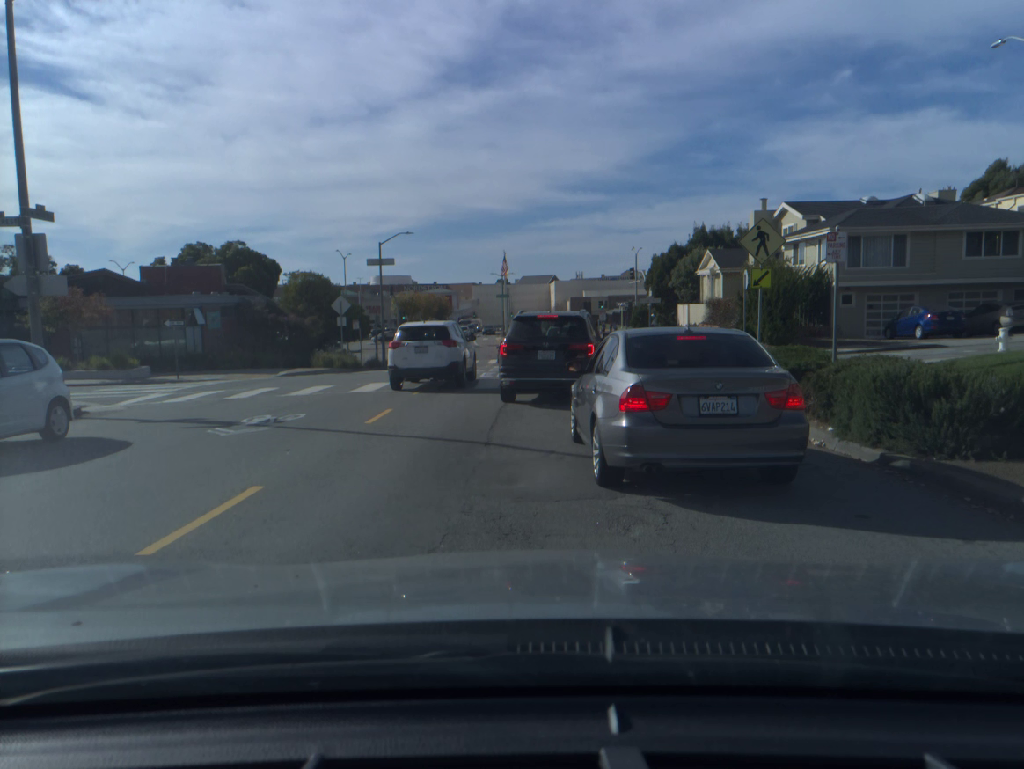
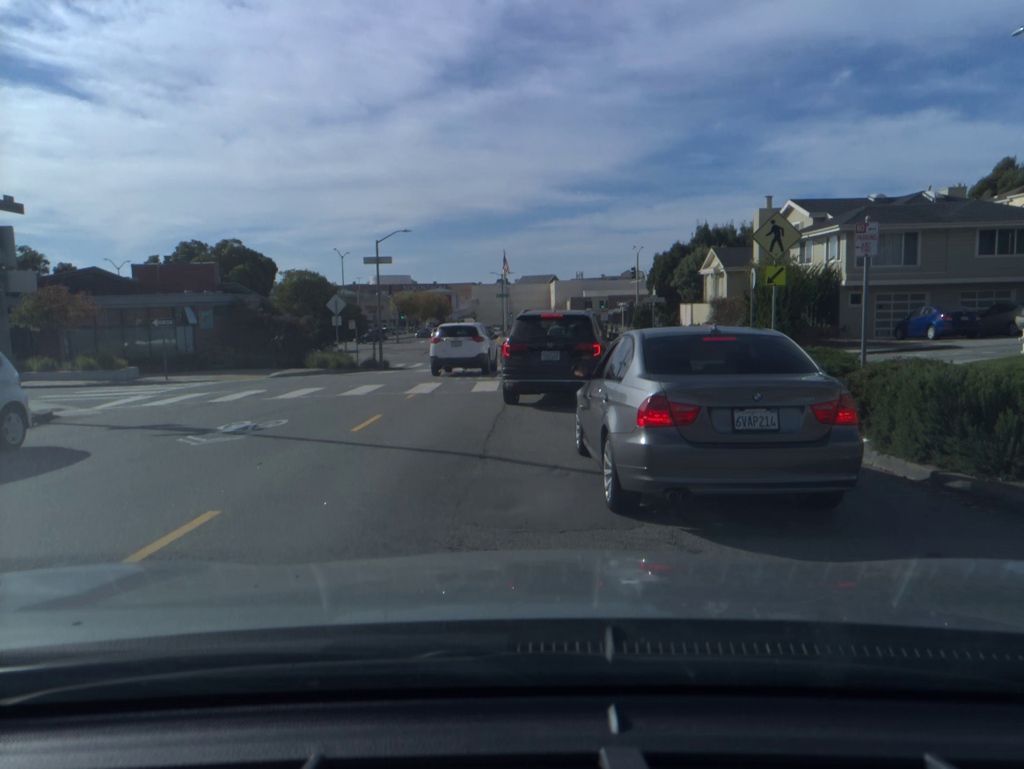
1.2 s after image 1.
(0.0, +1.0) m; 0°
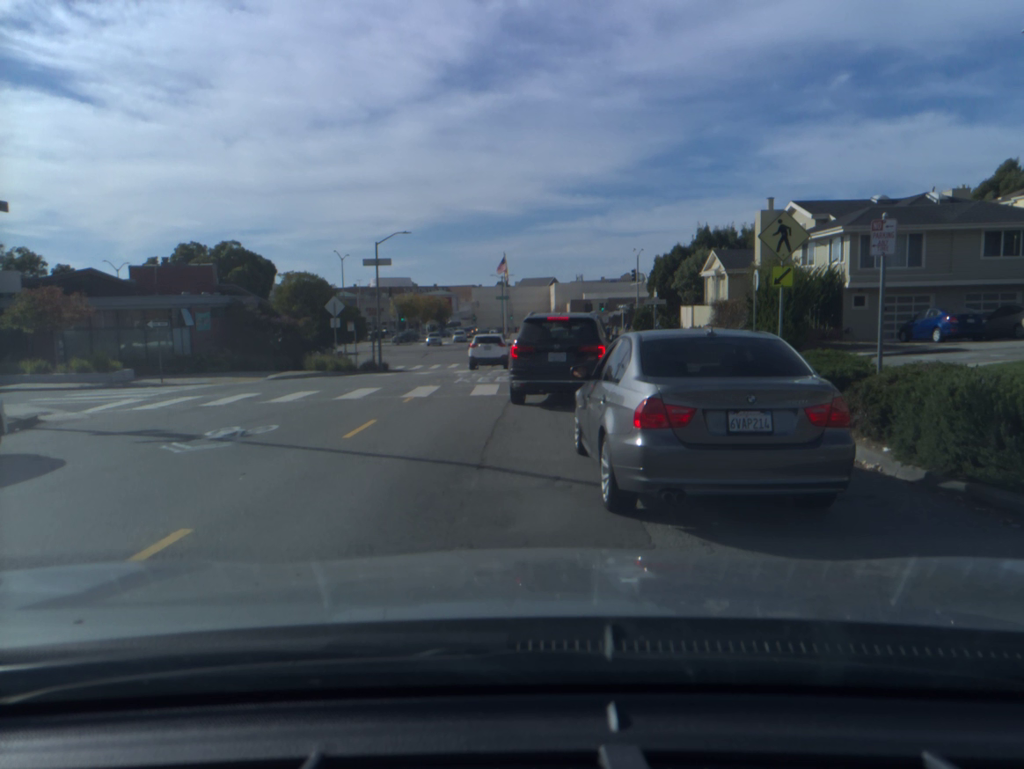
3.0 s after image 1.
(0.0, +0.5) m; 0°
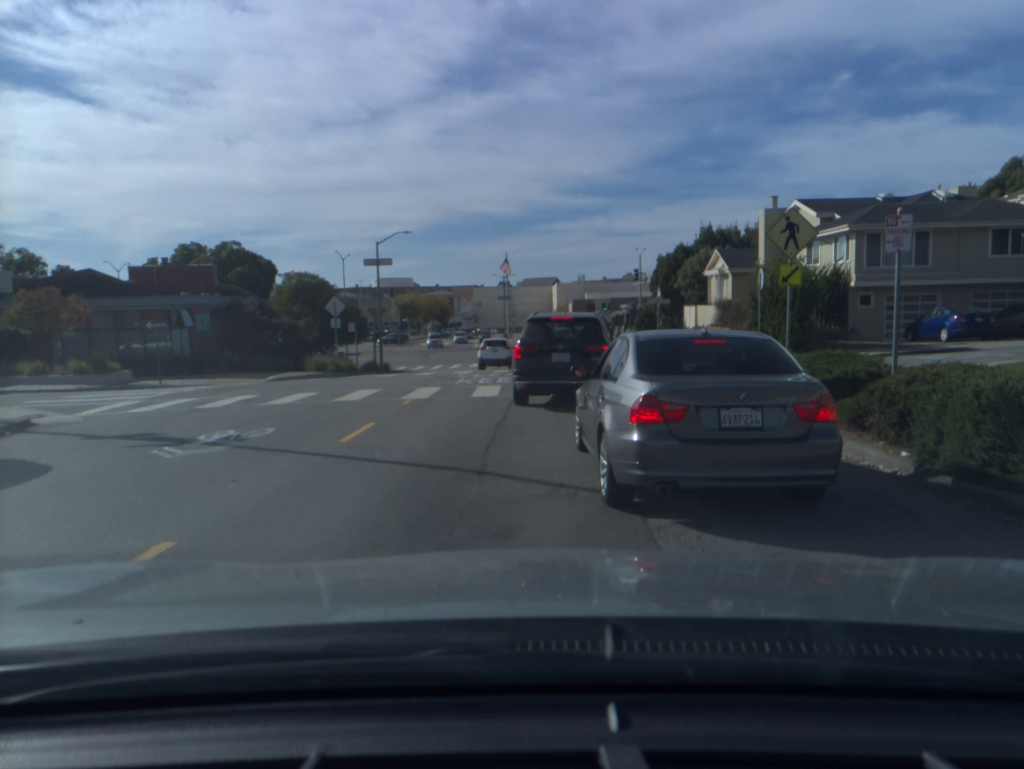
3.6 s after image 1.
(0.0, +0.3) m; 0°
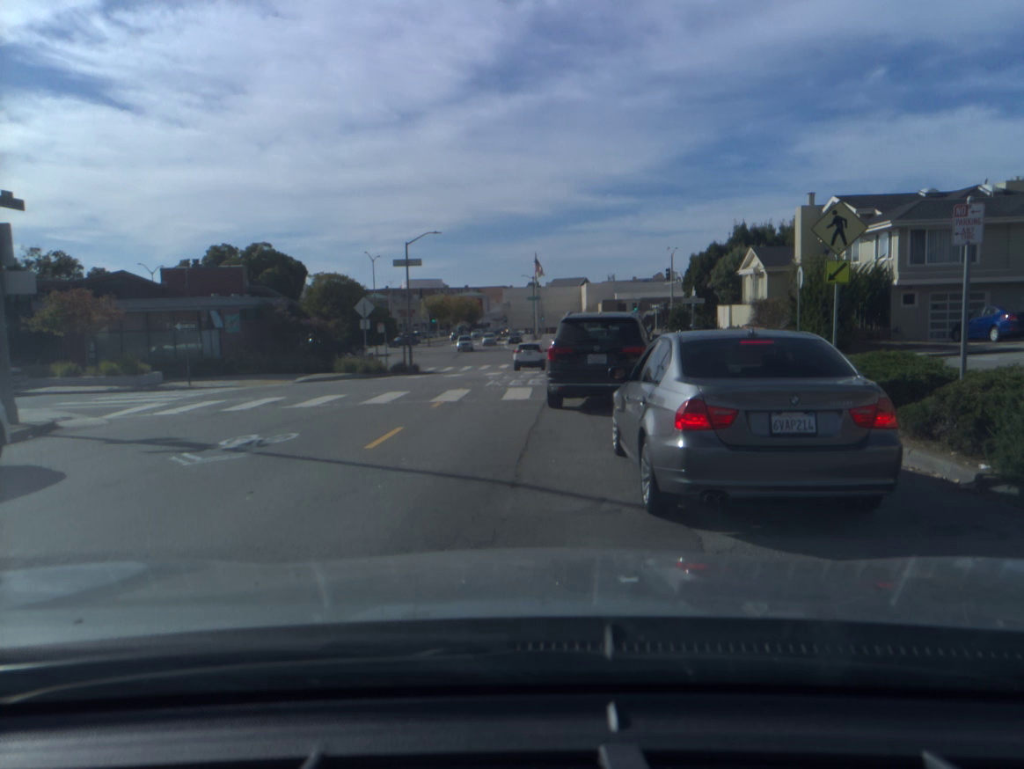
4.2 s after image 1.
(-0.1, +0.6) m; -2°
